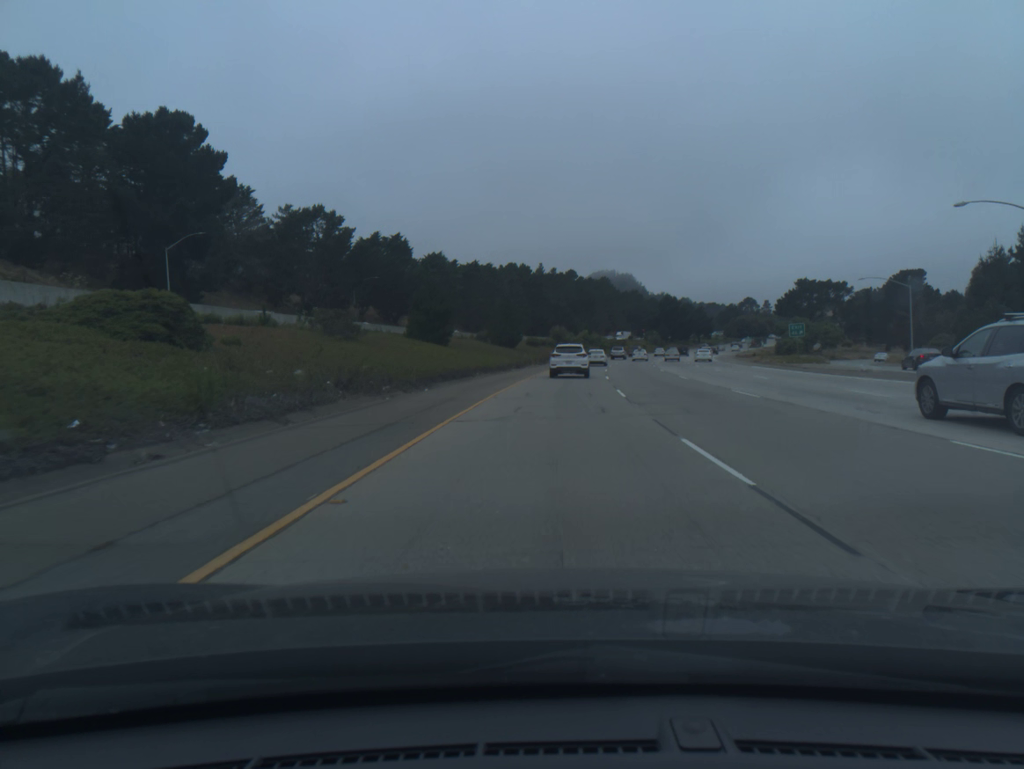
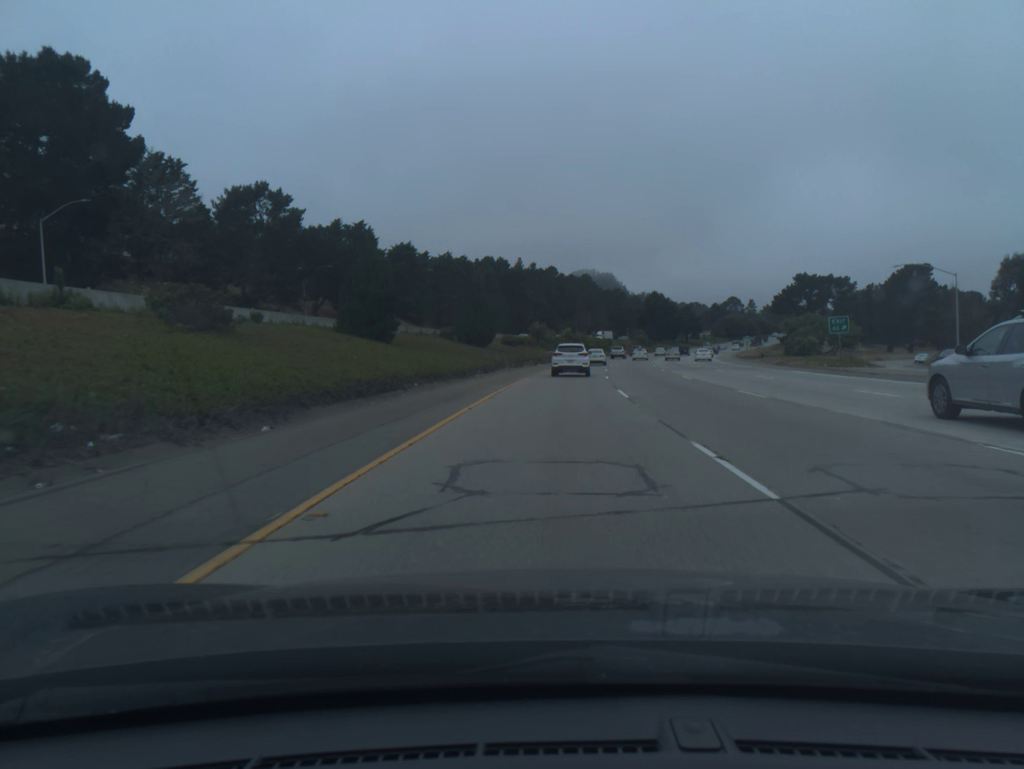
(+0.2, +15.5) m; +1°
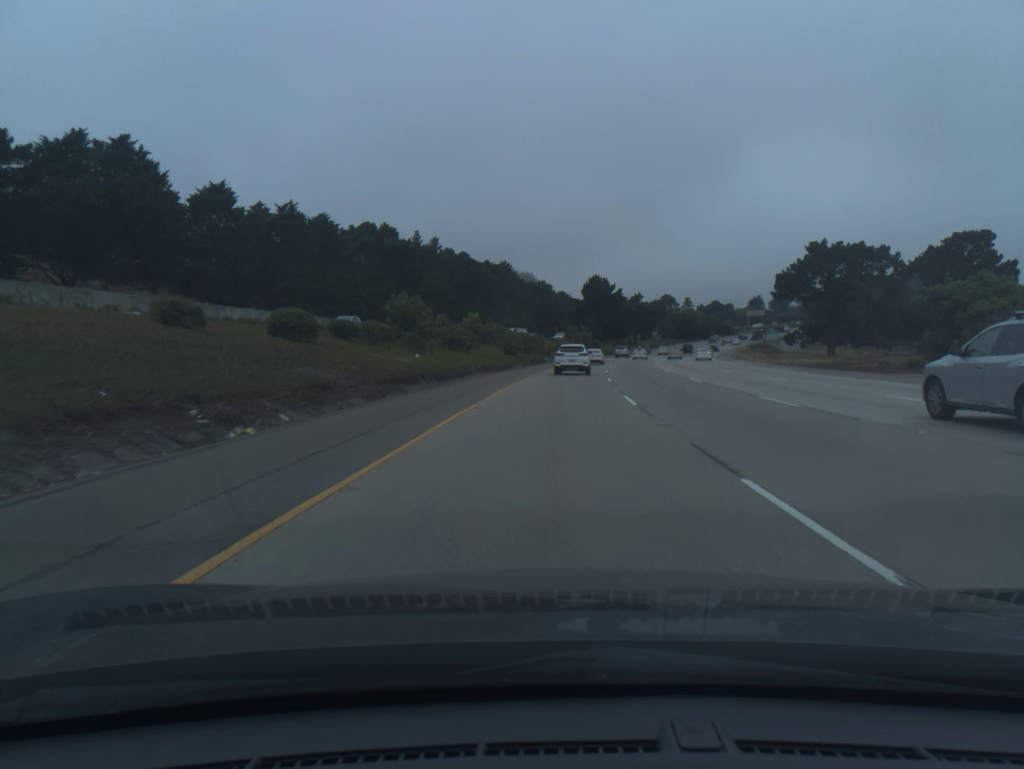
(+3.2, +61.6) m; +6°
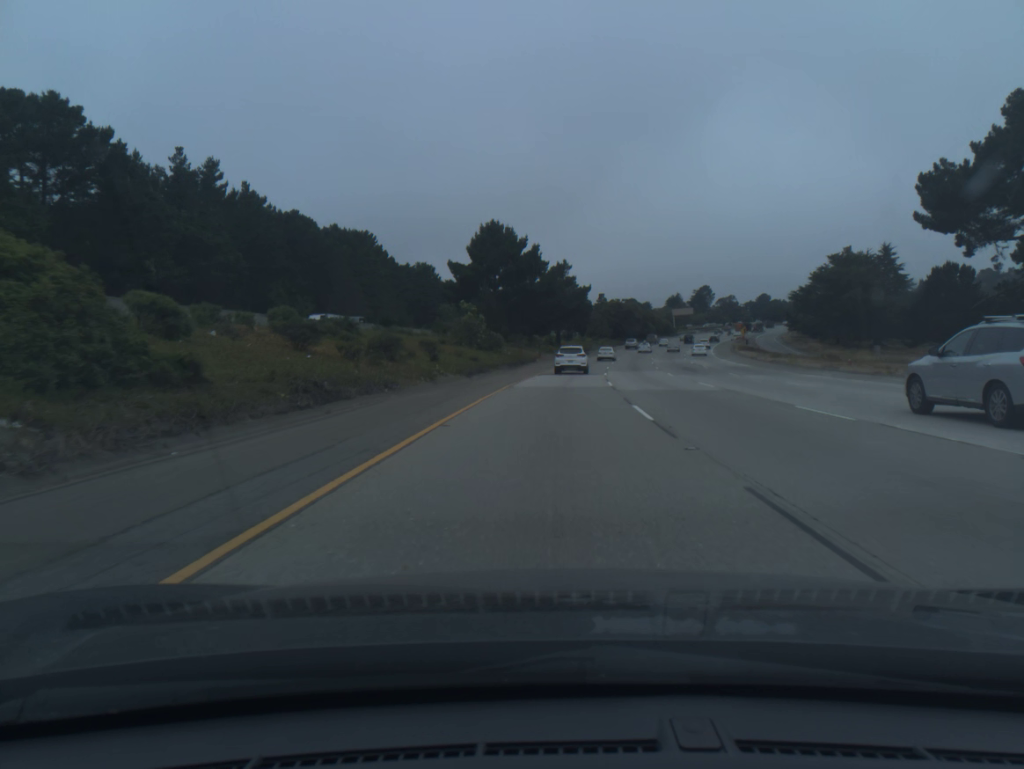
(+5.2, +76.8) m; +7°
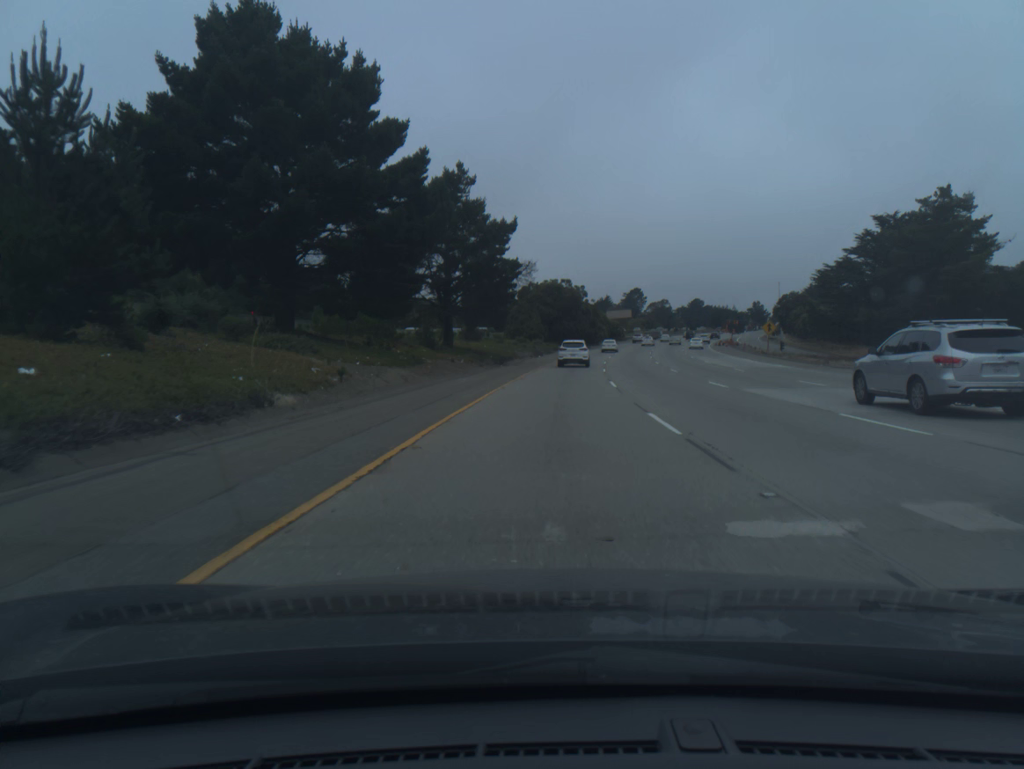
(+3.2, +61.4) m; +6°
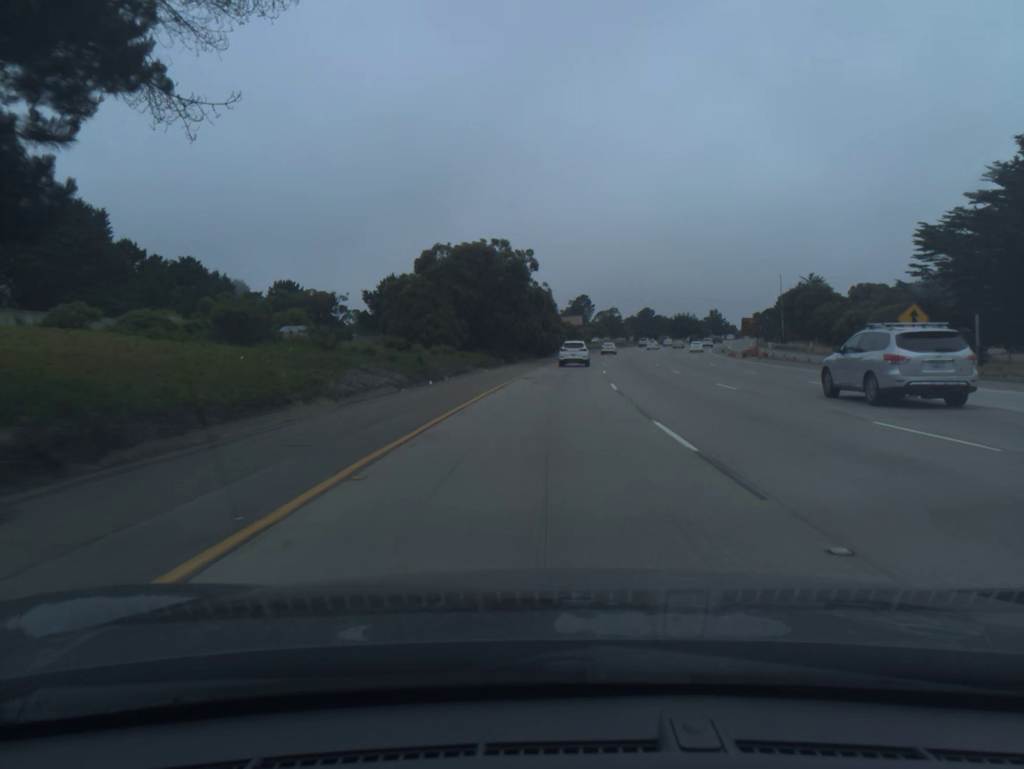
(+1.8, +45.8) m; +4°
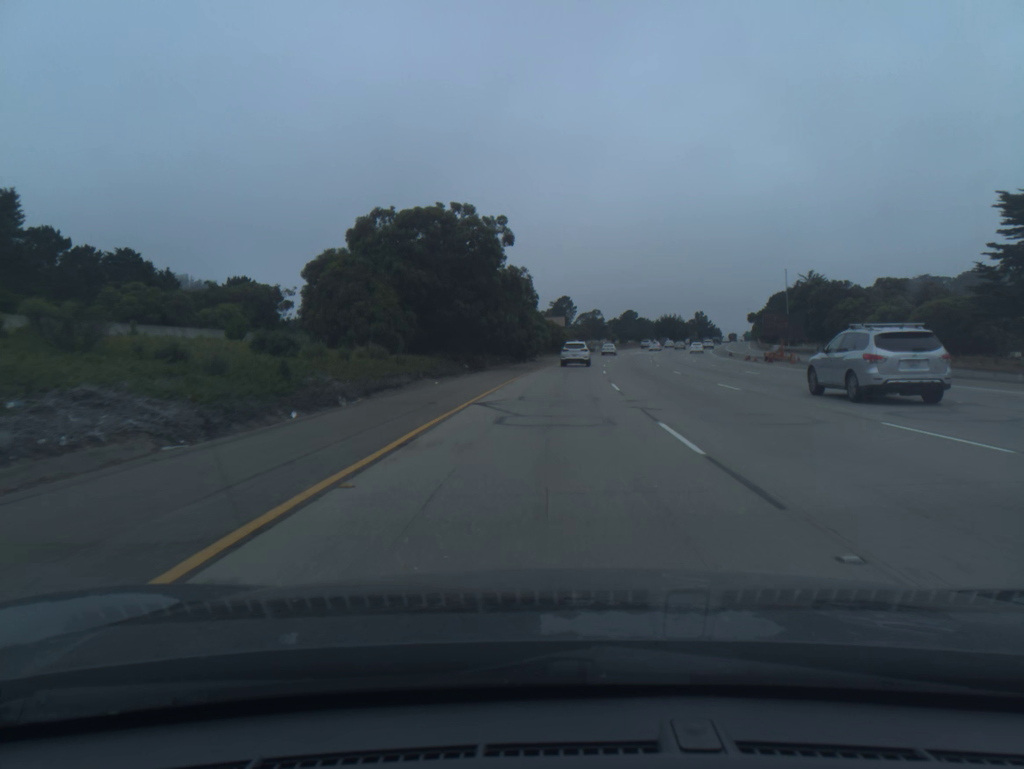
(+0.2, +15.2) m; +1°
